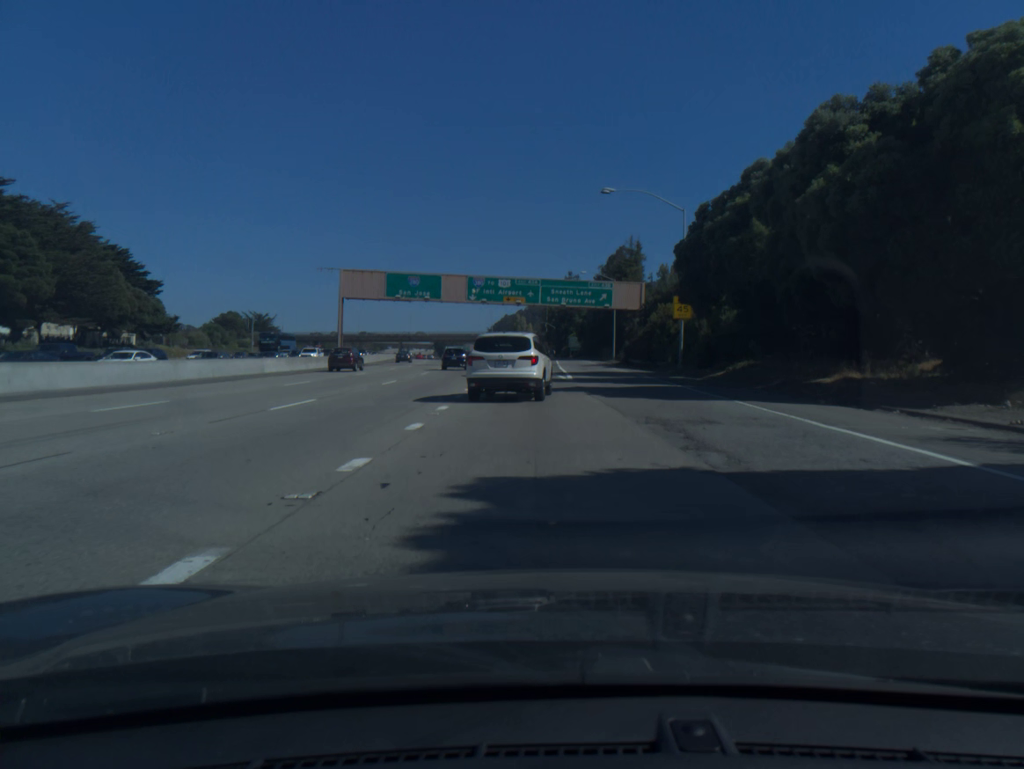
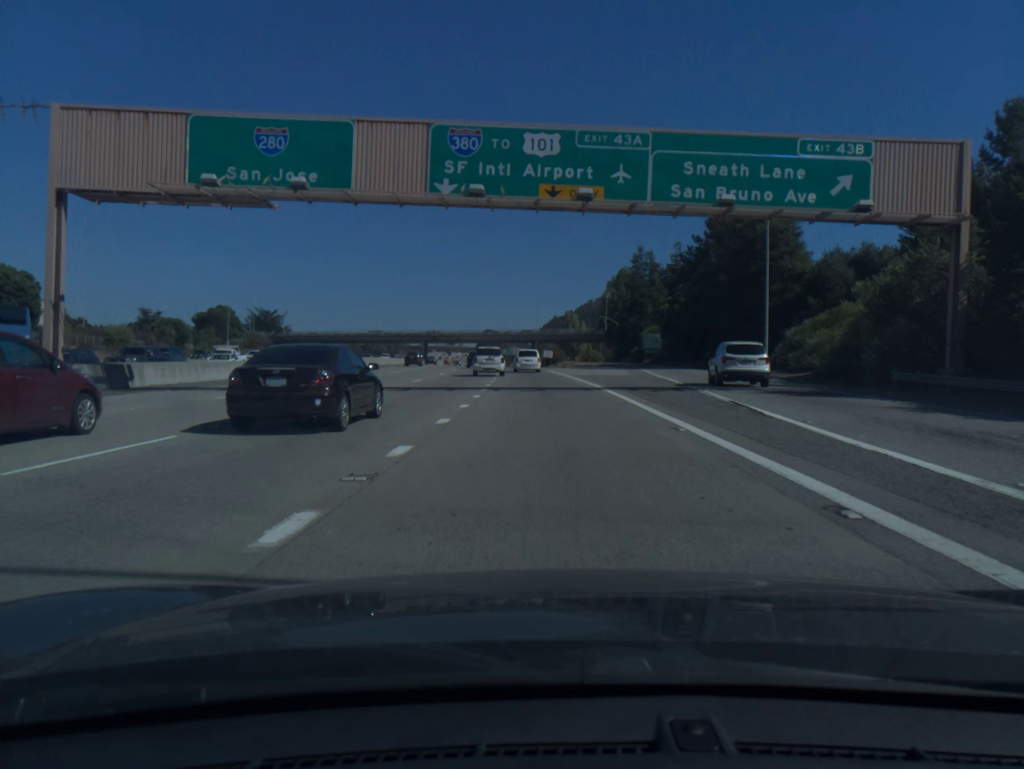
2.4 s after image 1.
(-1.8, +52.6) m; -4°
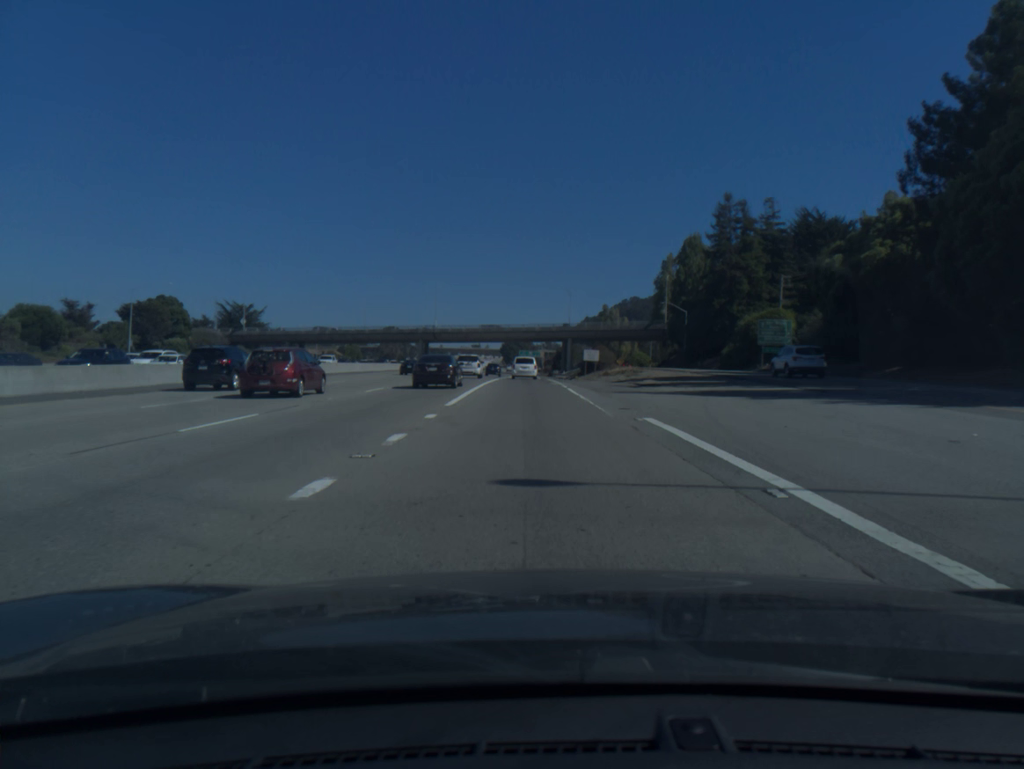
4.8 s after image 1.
(-0.9, +52.2) m; -2°
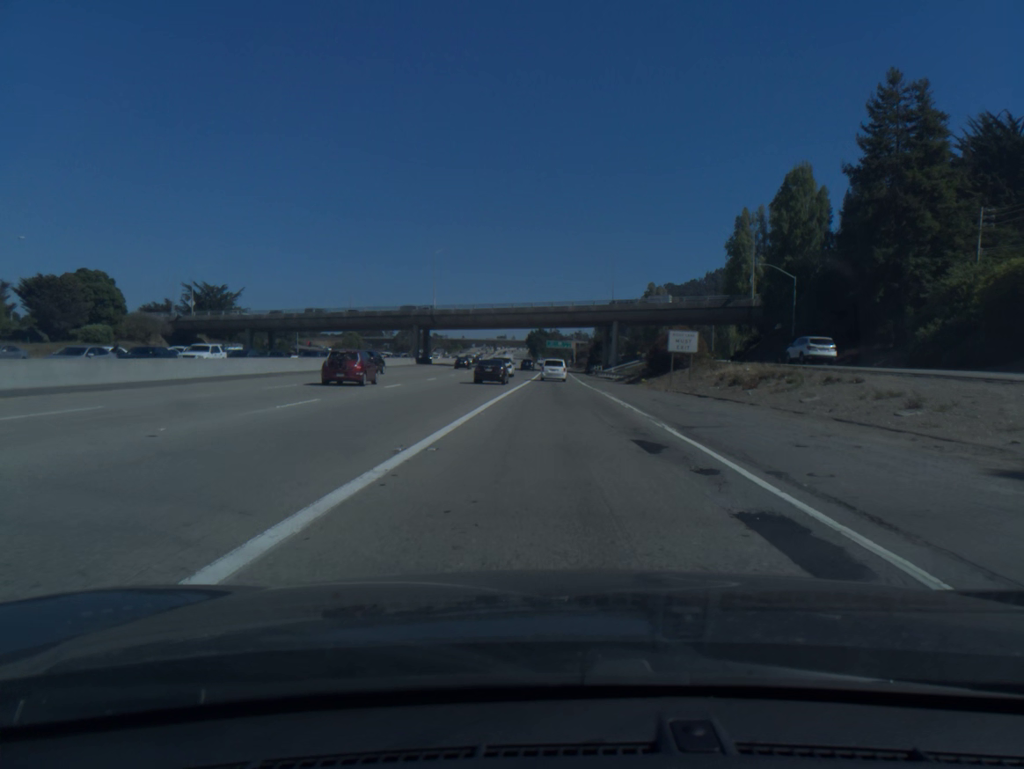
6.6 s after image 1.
(-0.9, +40.2) m; -2°
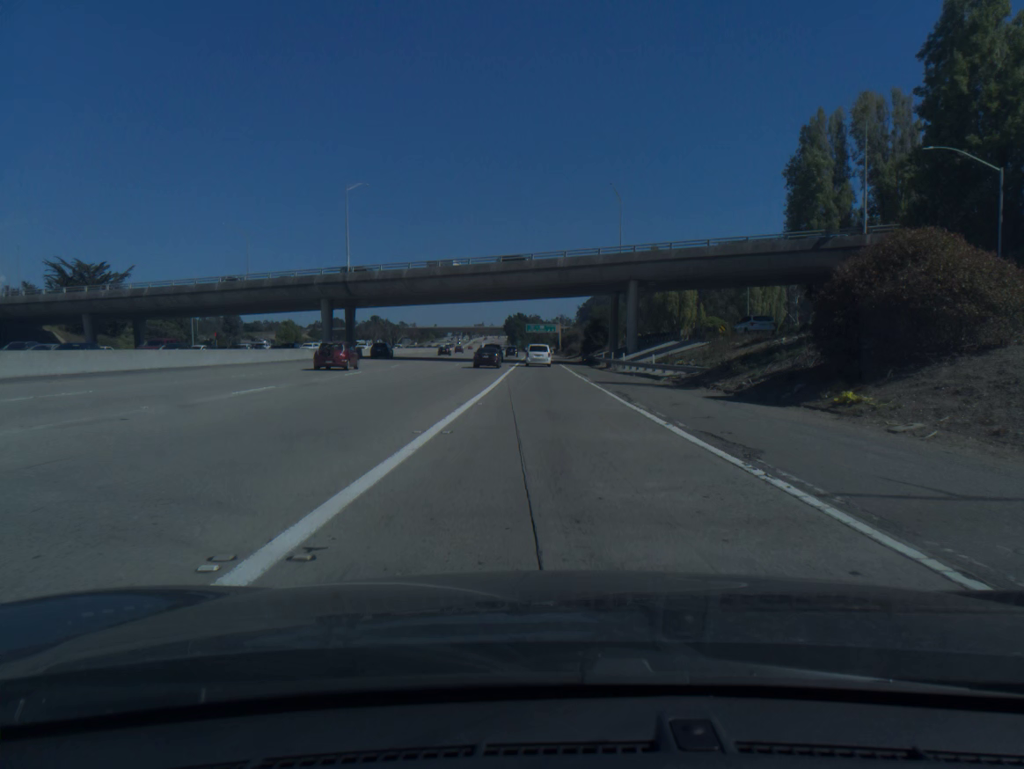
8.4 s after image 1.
(+0.5, +41.2) m; +1°
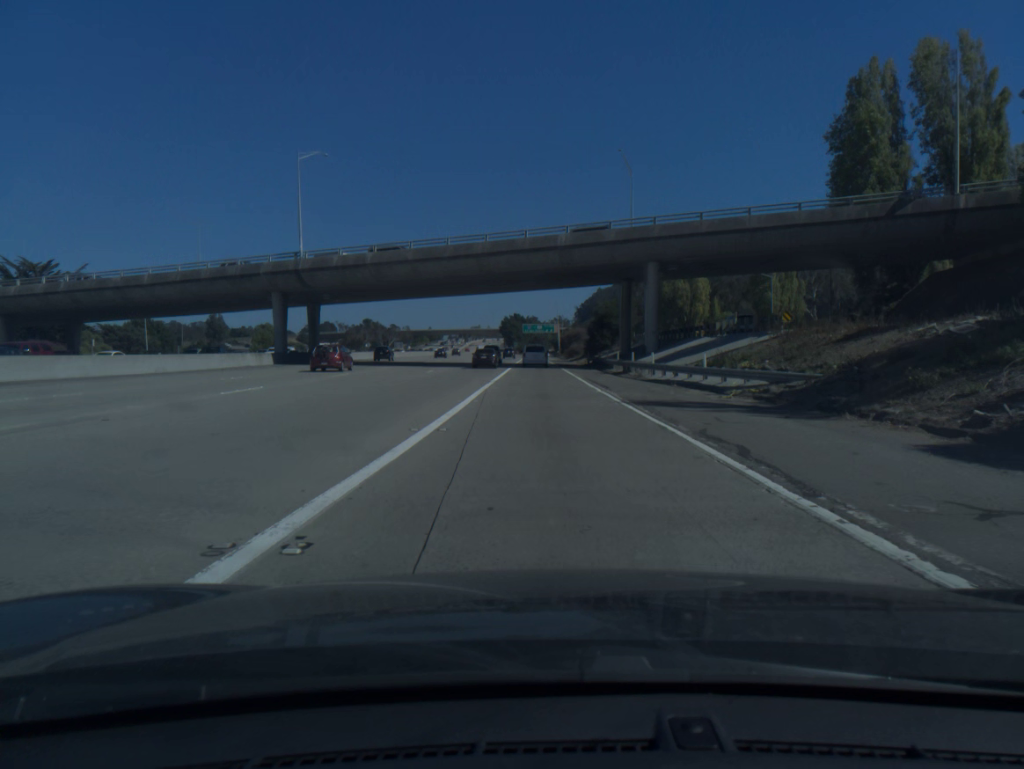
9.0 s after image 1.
(0.0, +13.9) m; 0°
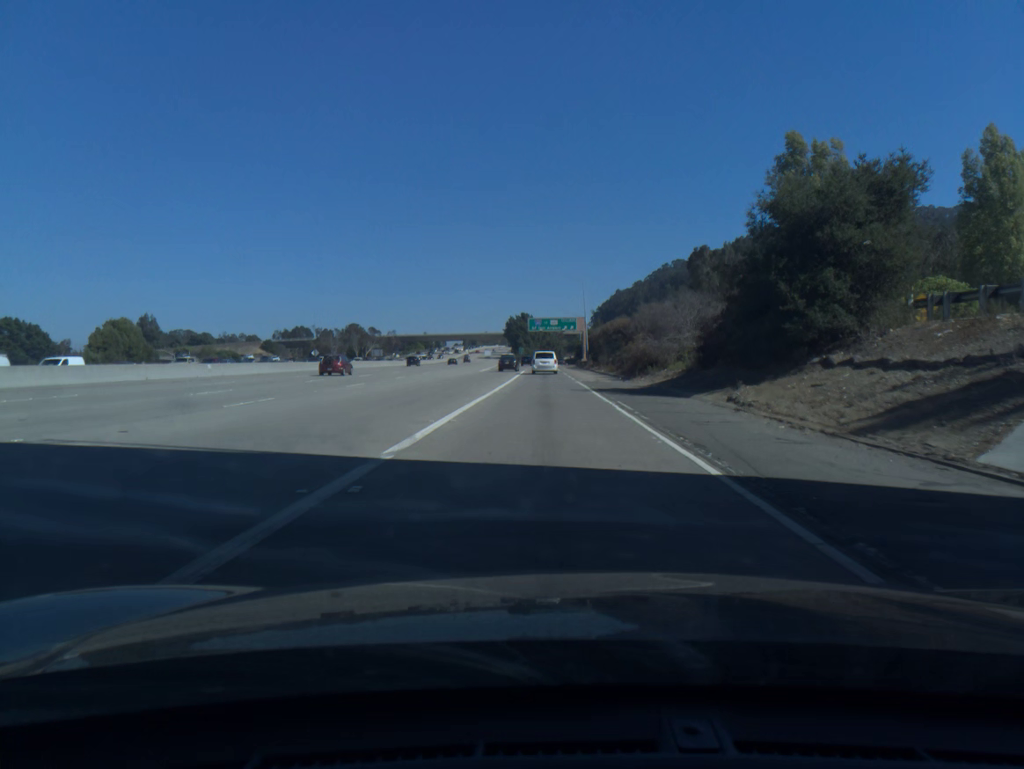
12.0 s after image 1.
(-0.5, +69.8) m; -1°
